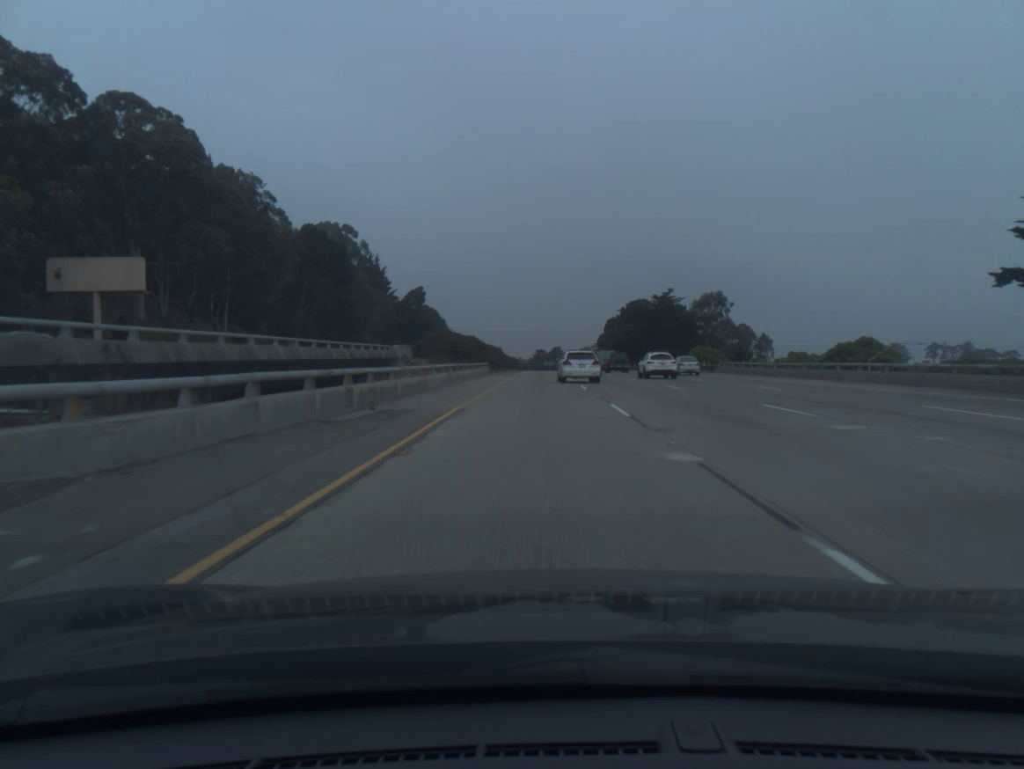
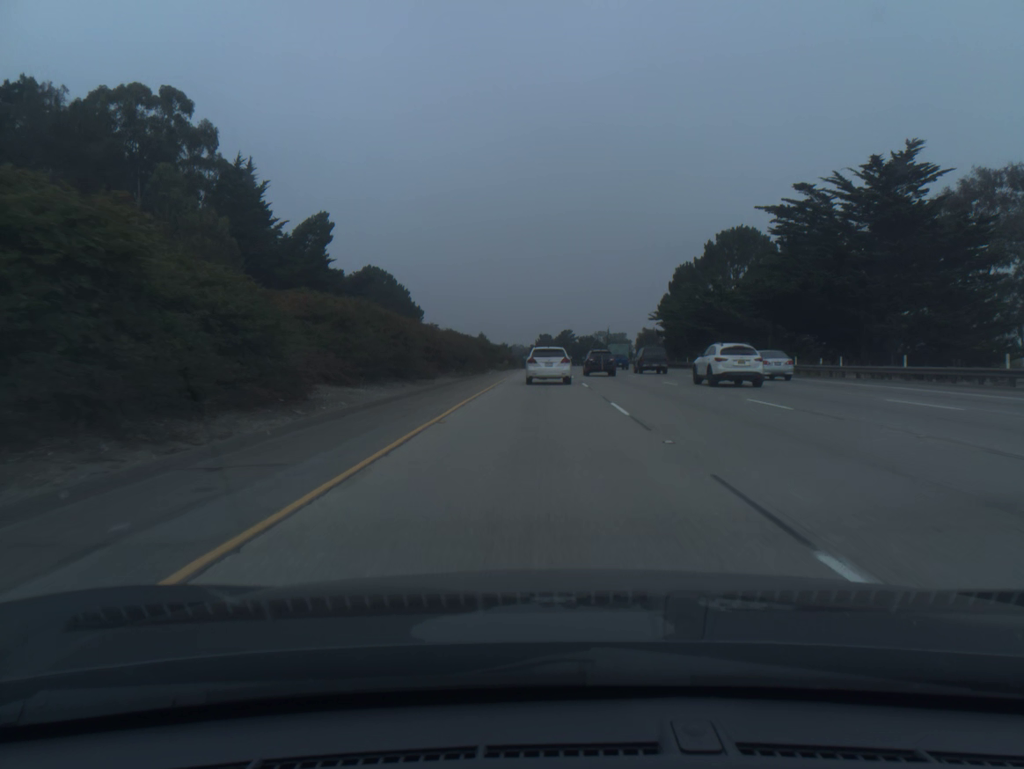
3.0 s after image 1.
(-0.3, +98.0) m; 0°
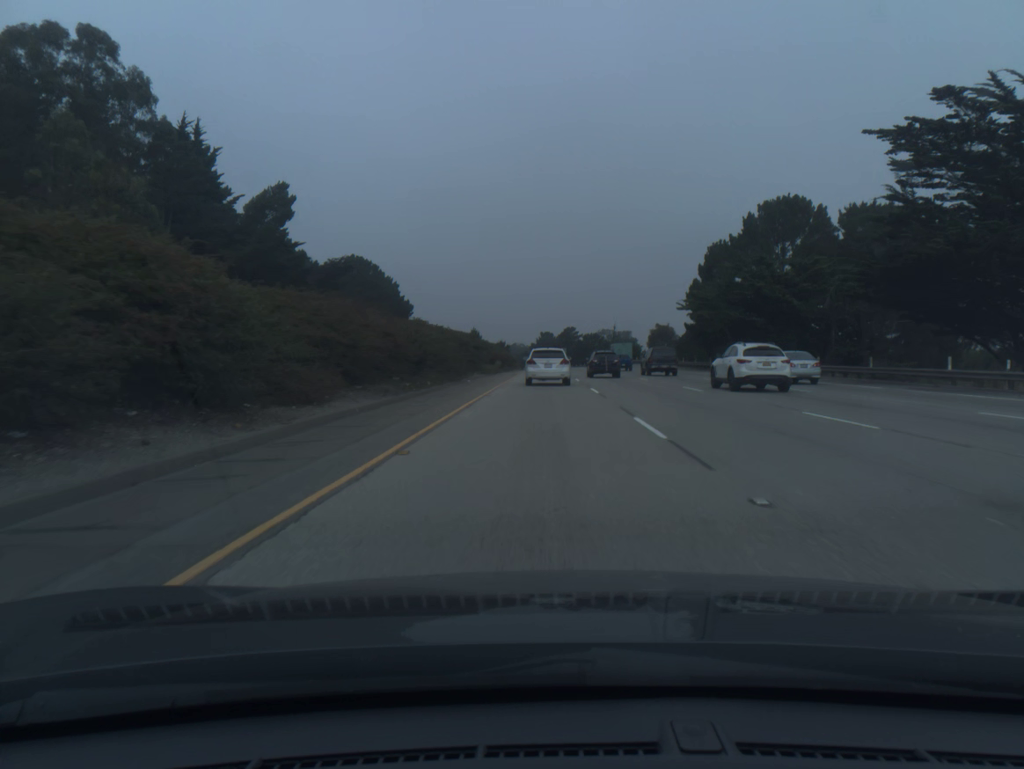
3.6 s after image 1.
(0.0, +18.8) m; 0°
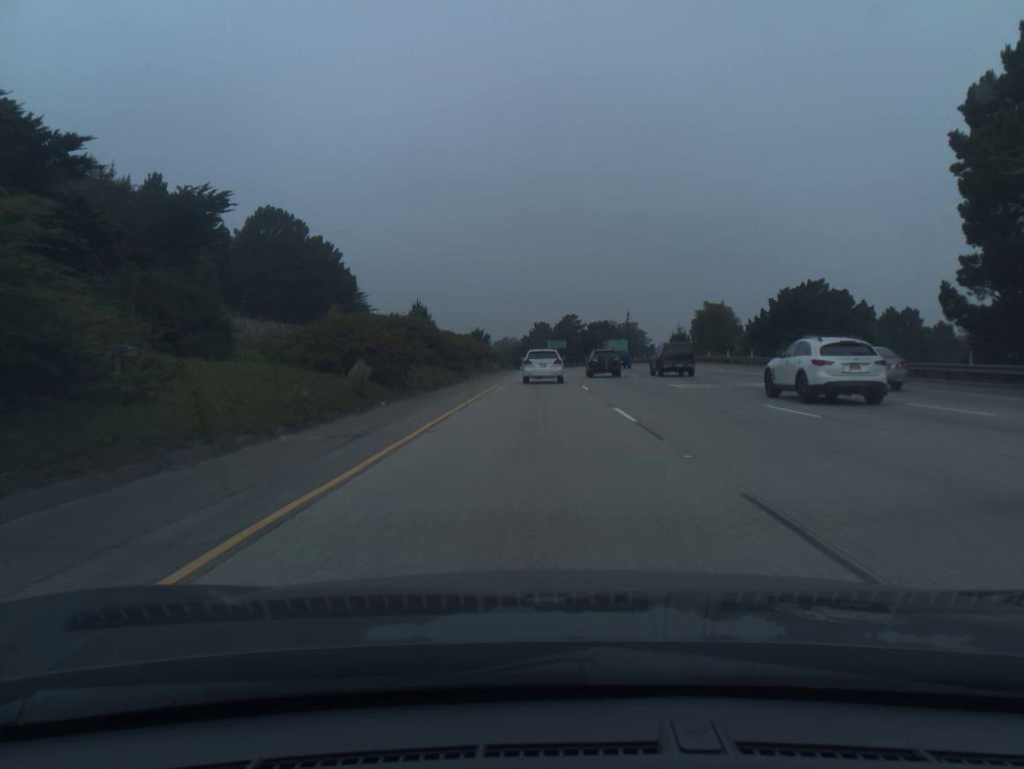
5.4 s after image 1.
(+0.2, +55.4) m; 0°
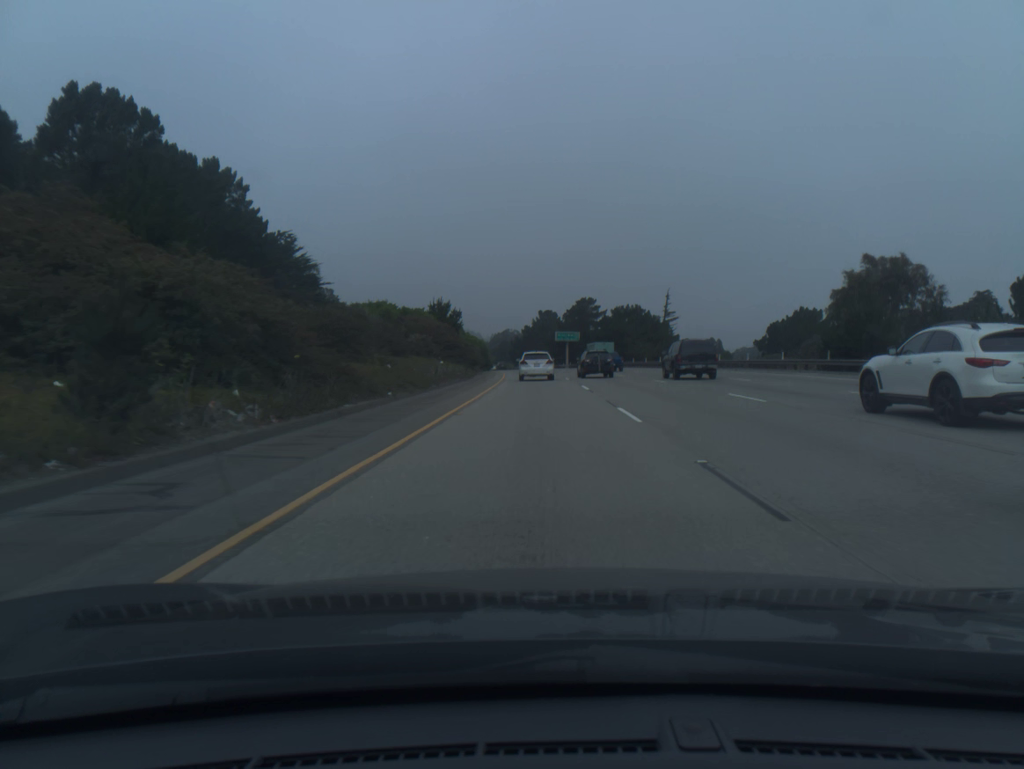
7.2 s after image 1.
(-0.1, +54.6) m; 0°
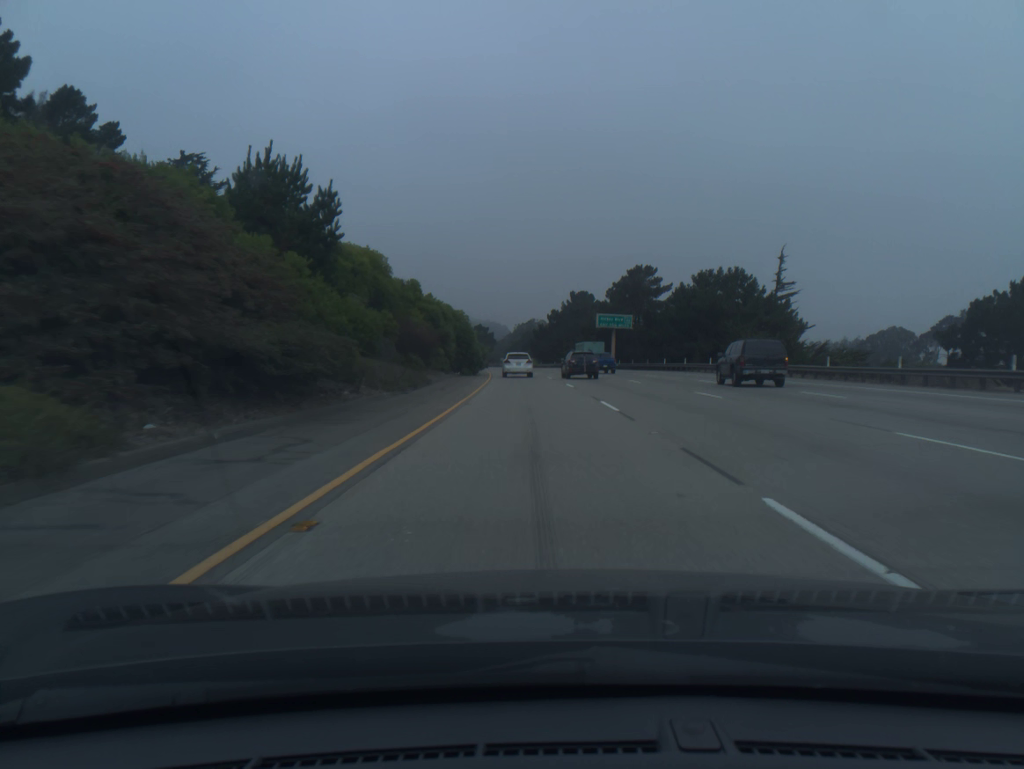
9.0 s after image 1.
(-0.7, +54.8) m; -2°
